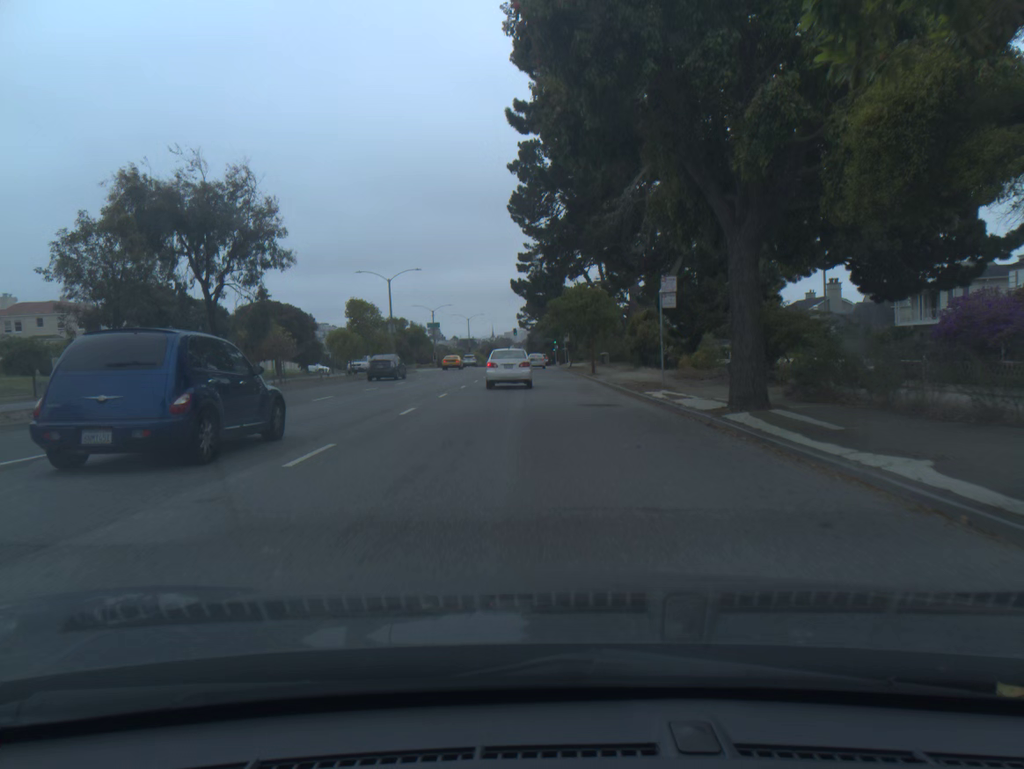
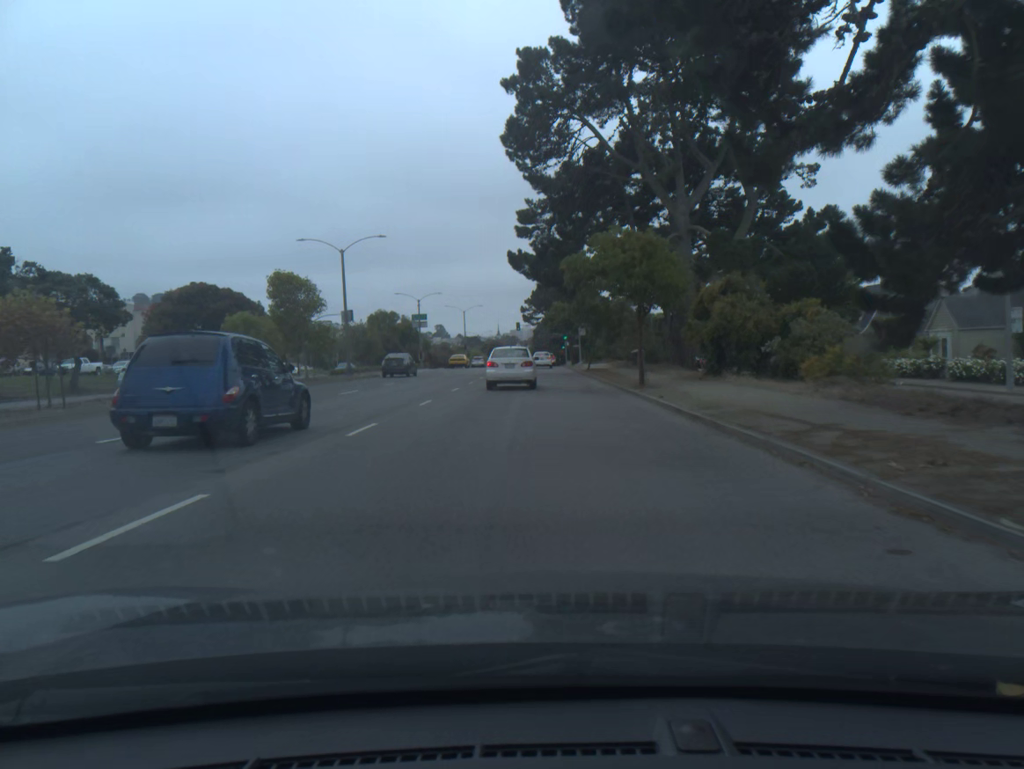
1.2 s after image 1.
(-0.1, +18.8) m; -1°
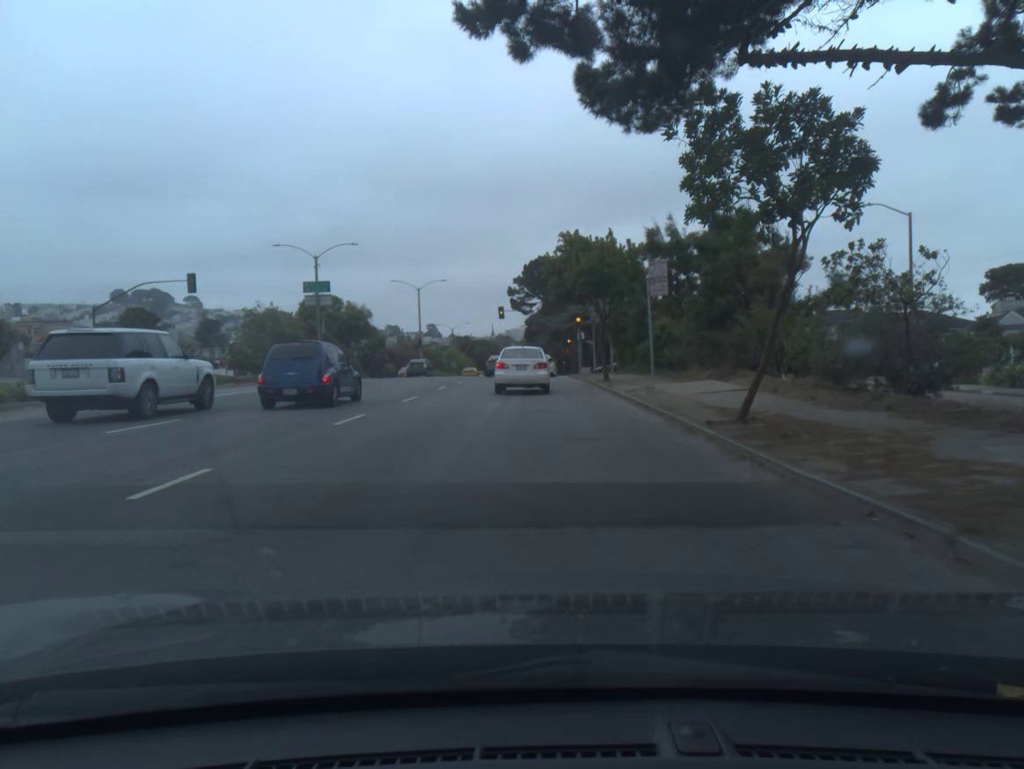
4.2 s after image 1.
(+0.2, +42.4) m; 0°
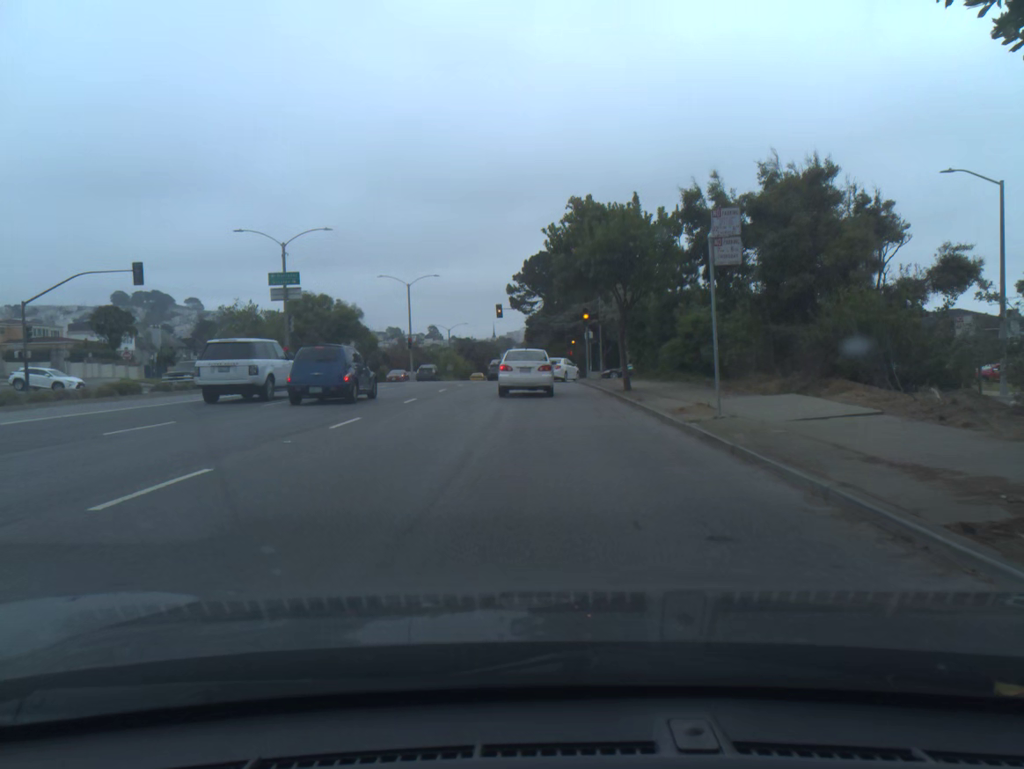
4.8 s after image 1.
(0.0, +7.4) m; 0°
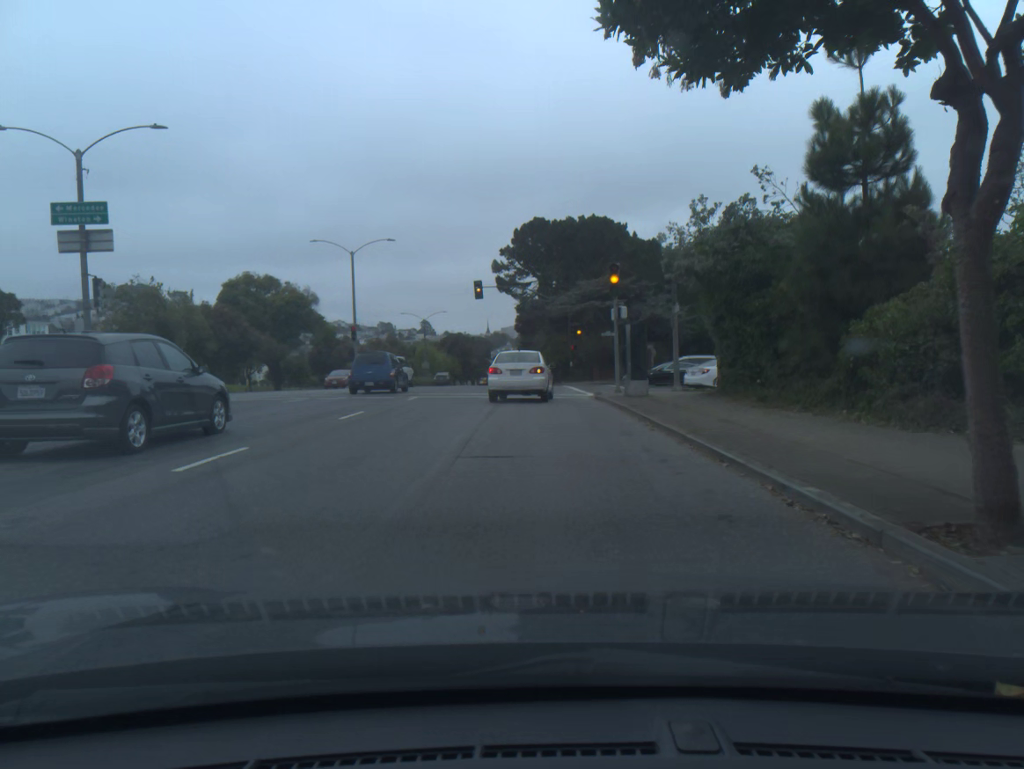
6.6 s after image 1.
(0.0, +20.1) m; 0°
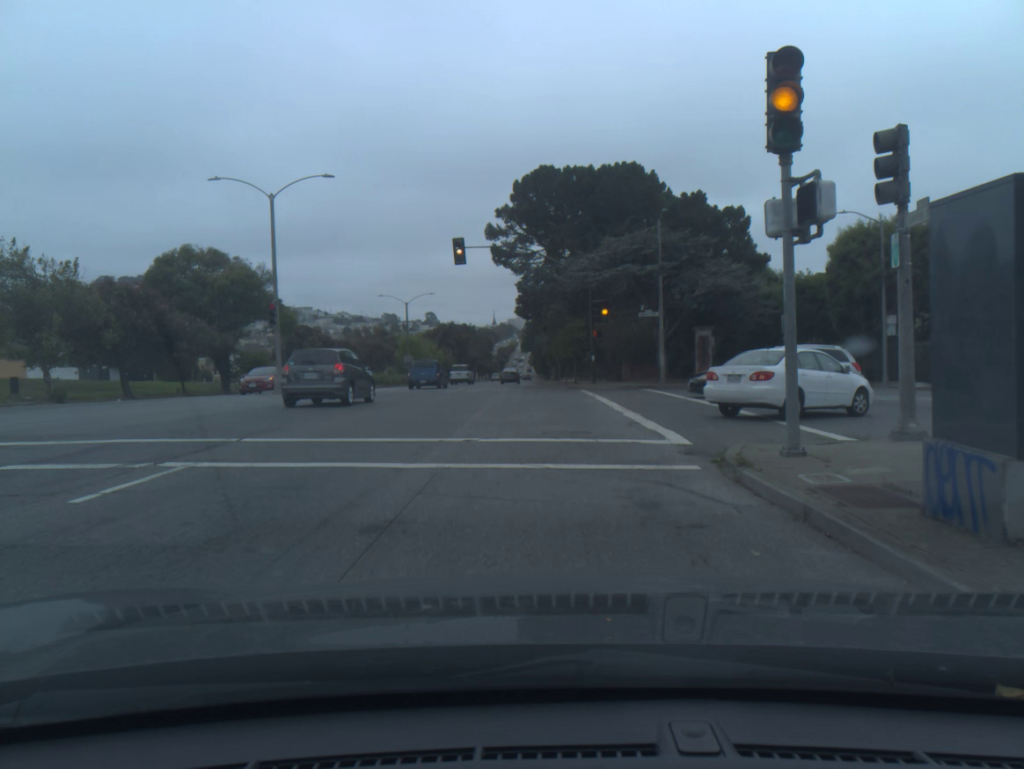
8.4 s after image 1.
(-0.1, +17.4) m; -1°
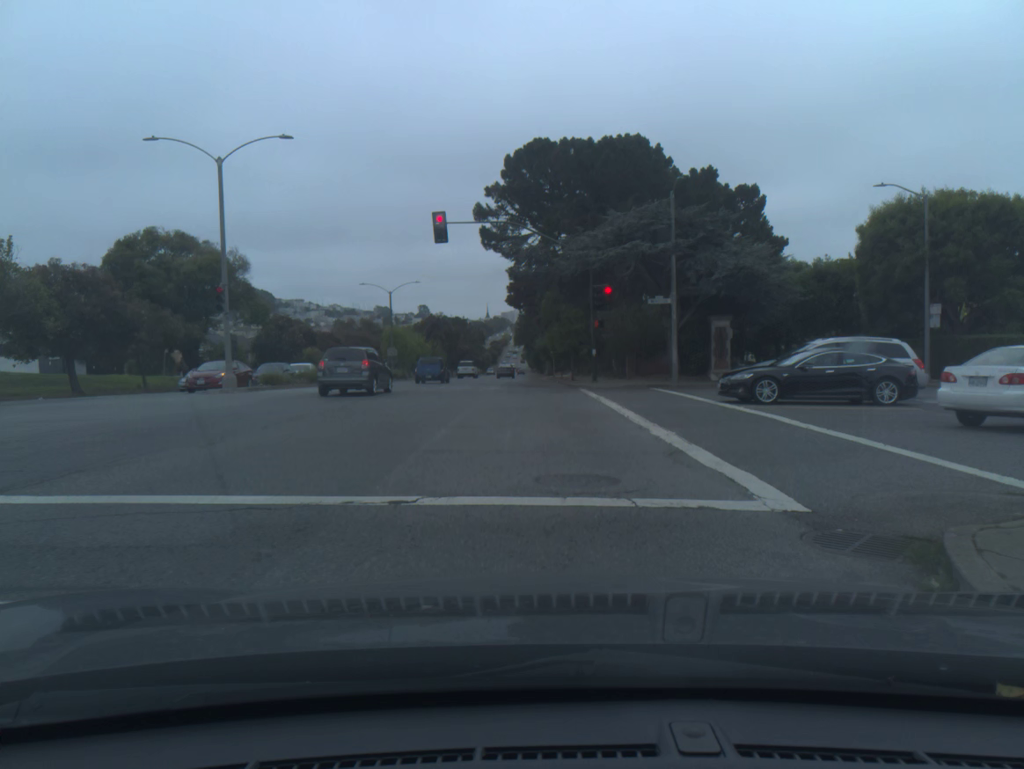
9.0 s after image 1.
(0.0, +5.2) m; +1°
